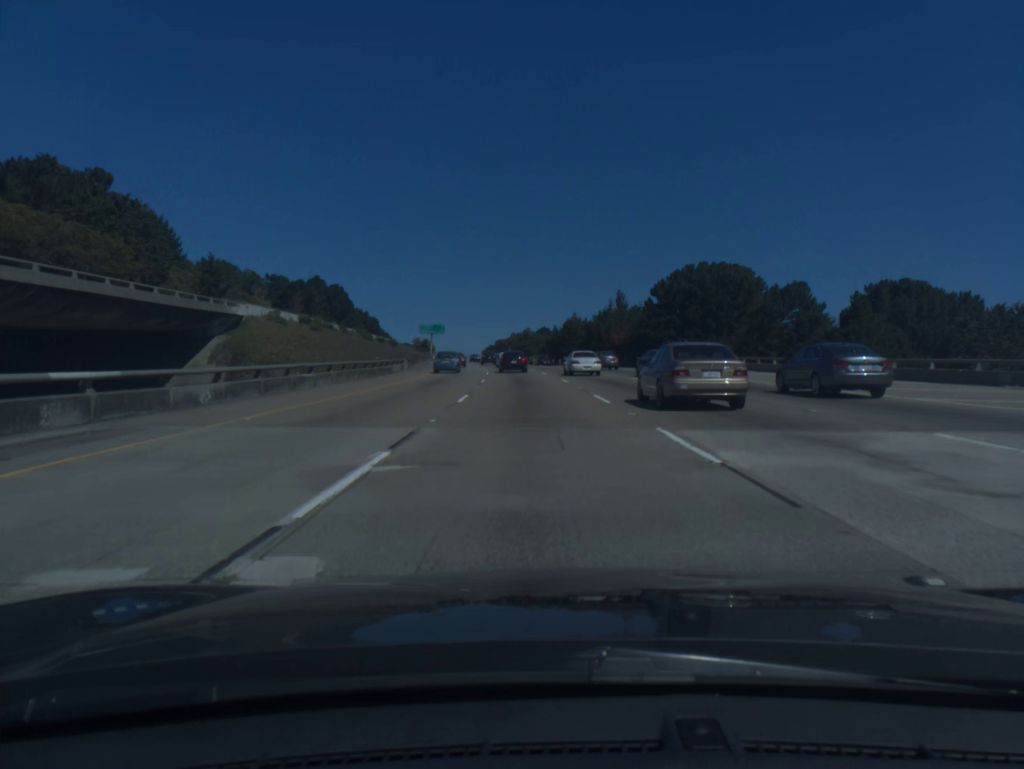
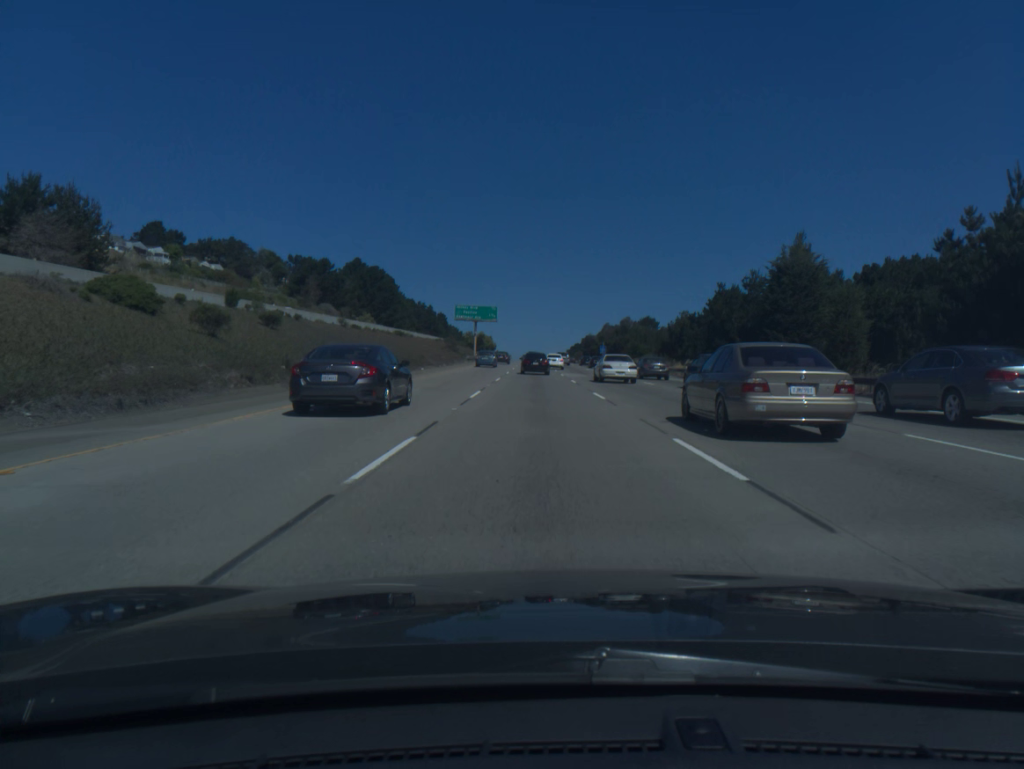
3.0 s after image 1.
(-4.5, +80.2) m; -6°
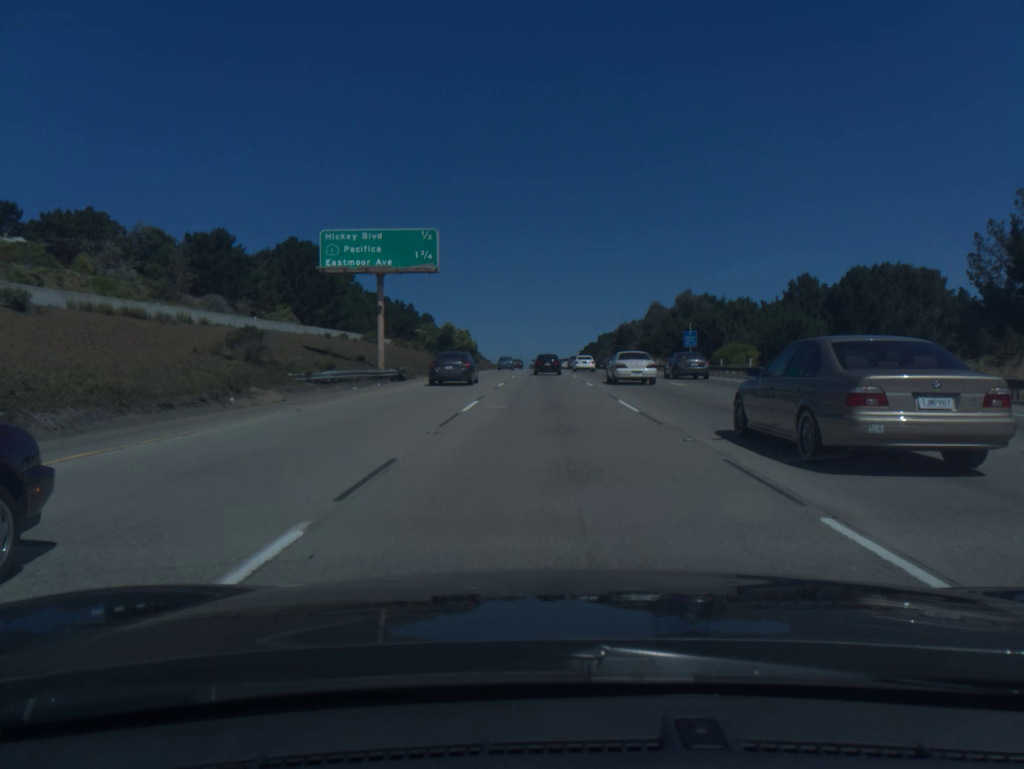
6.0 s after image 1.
(-1.3, +78.3) m; -1°
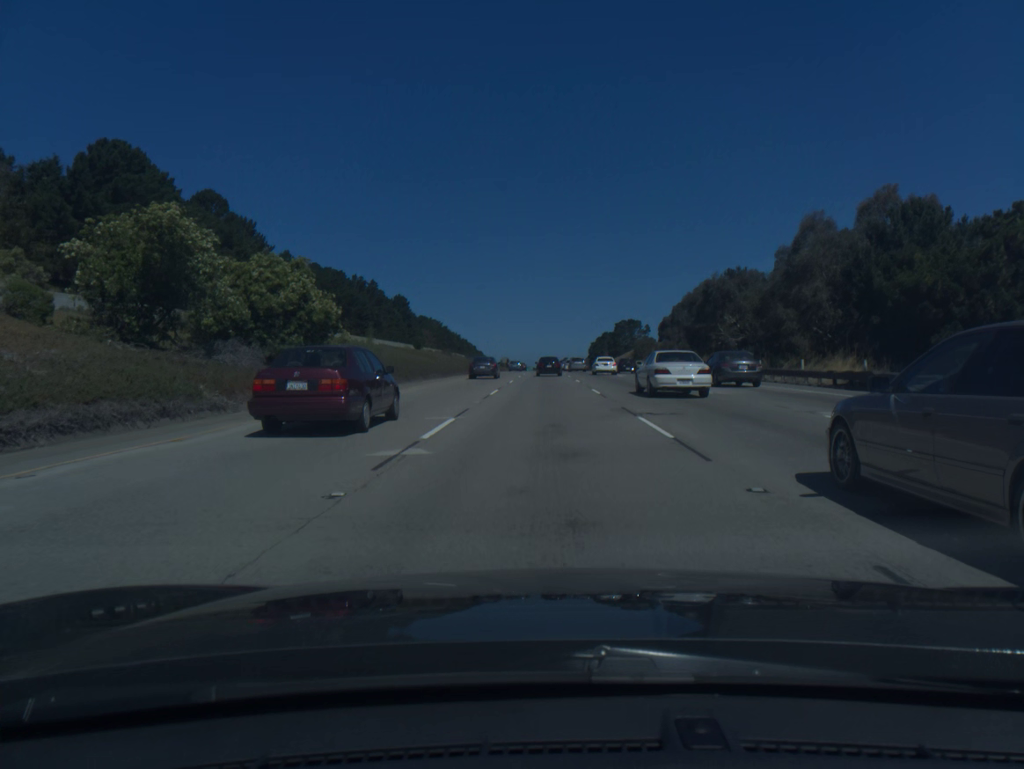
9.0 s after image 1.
(-0.3, +78.0) m; 0°
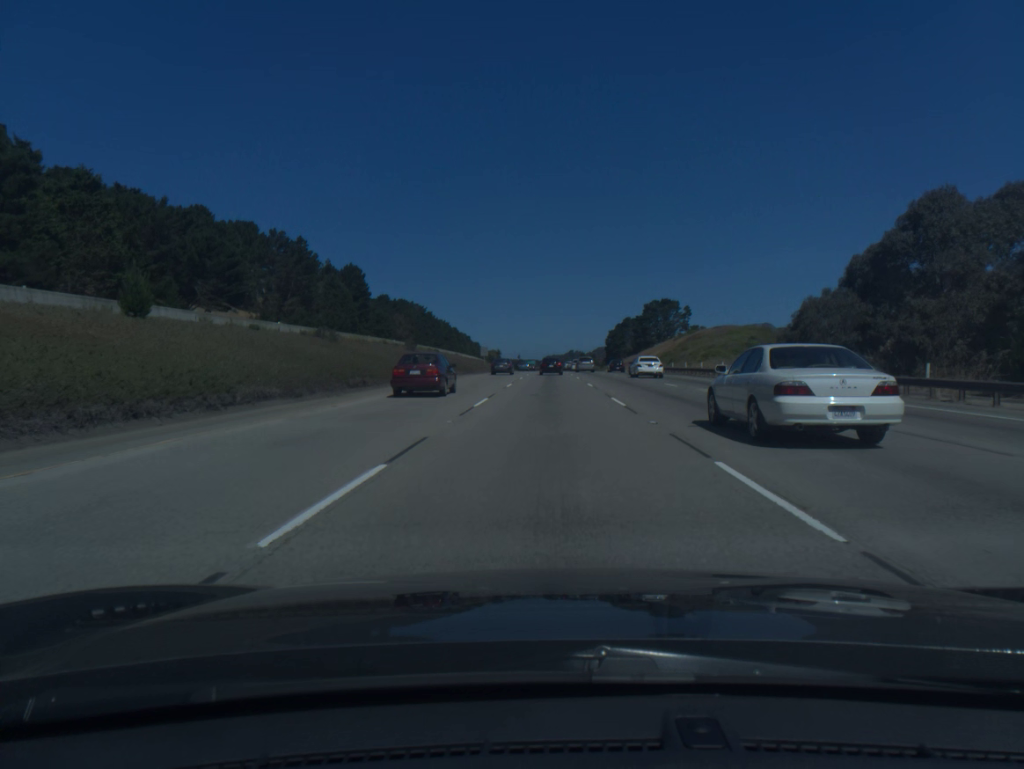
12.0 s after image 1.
(0.0, +79.5) m; 0°
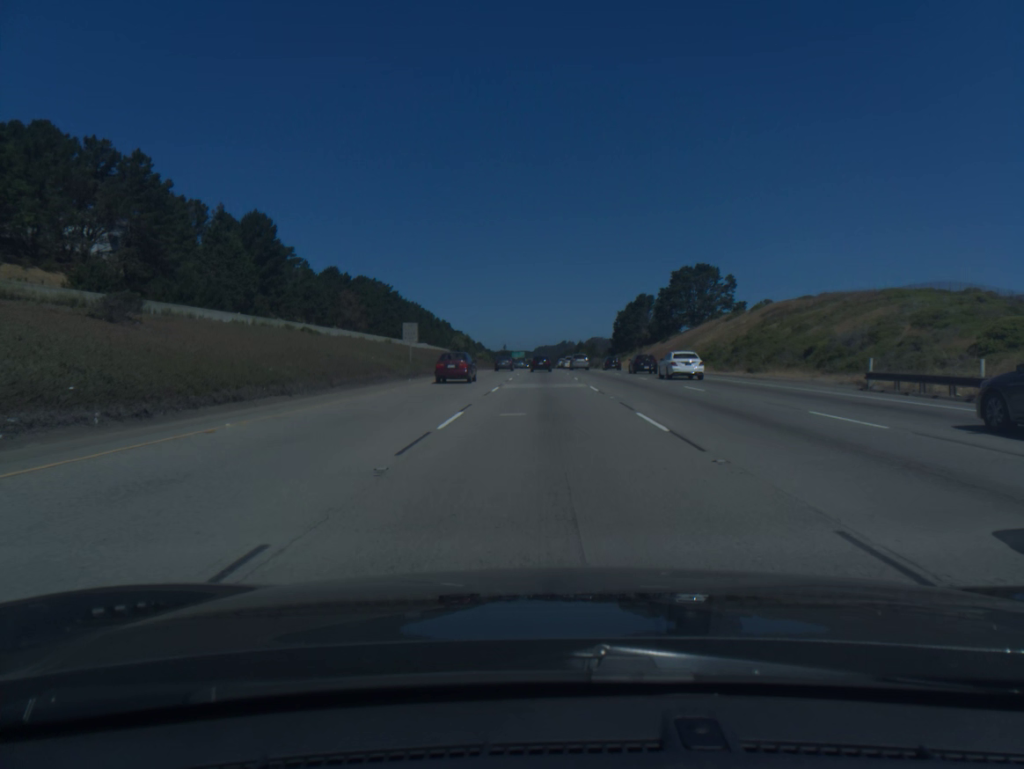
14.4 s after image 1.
(+0.2, +65.4) m; +1°
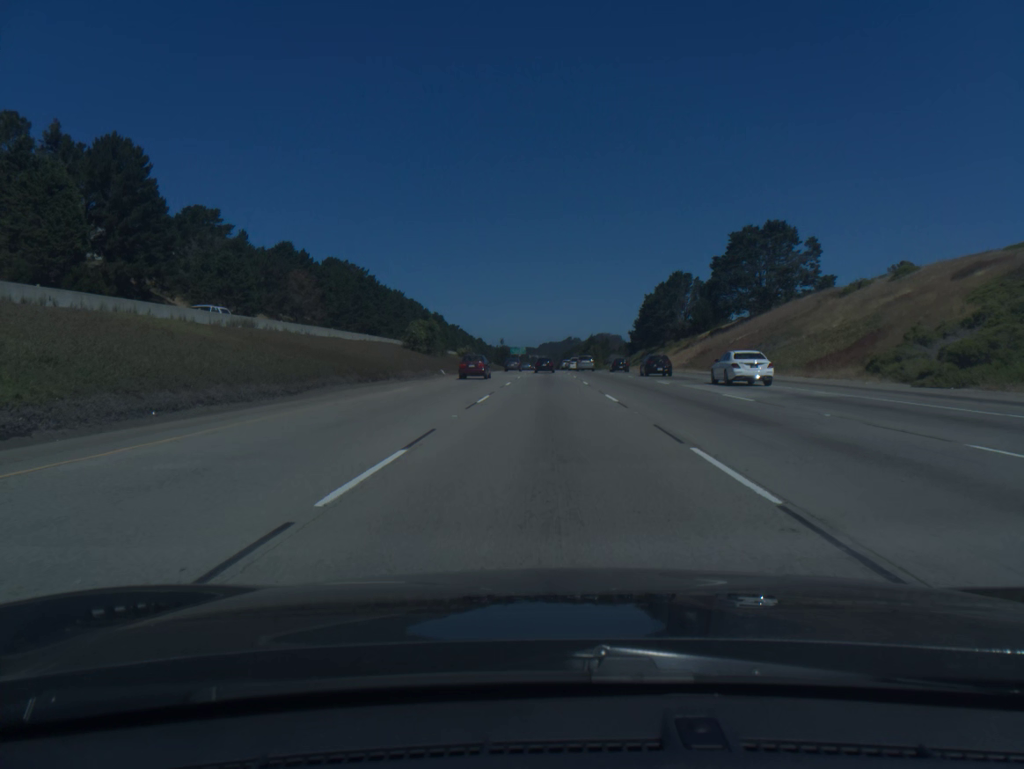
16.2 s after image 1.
(-0.1, +50.3) m; 0°
